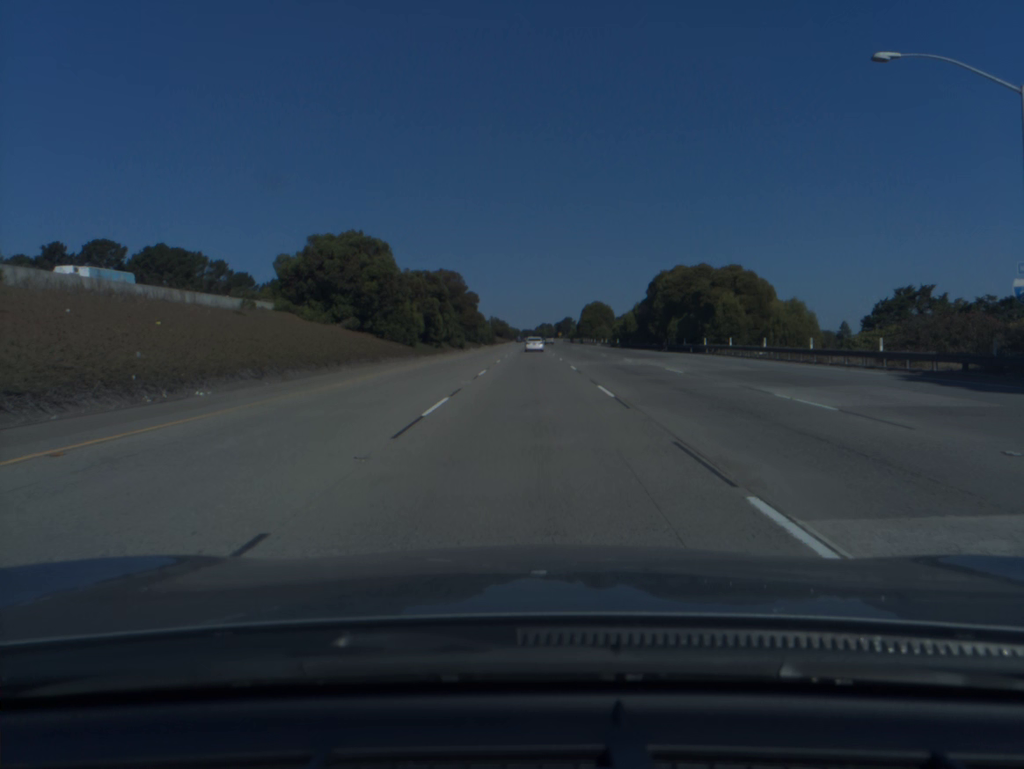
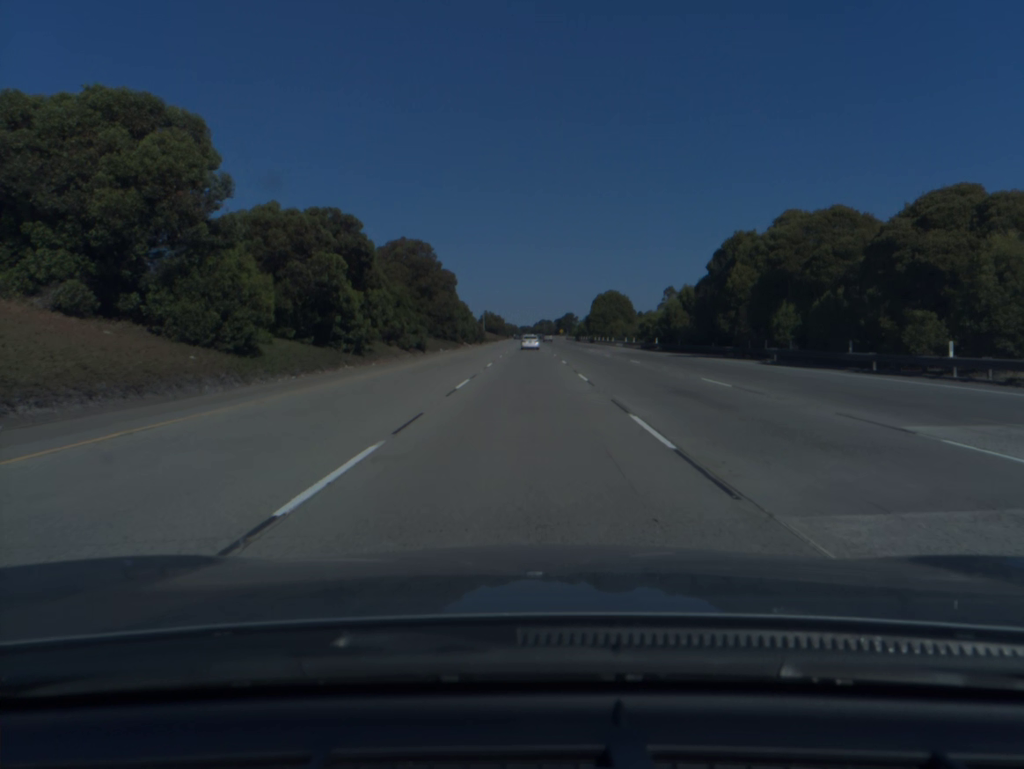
(+0.1, +36.6) m; 0°
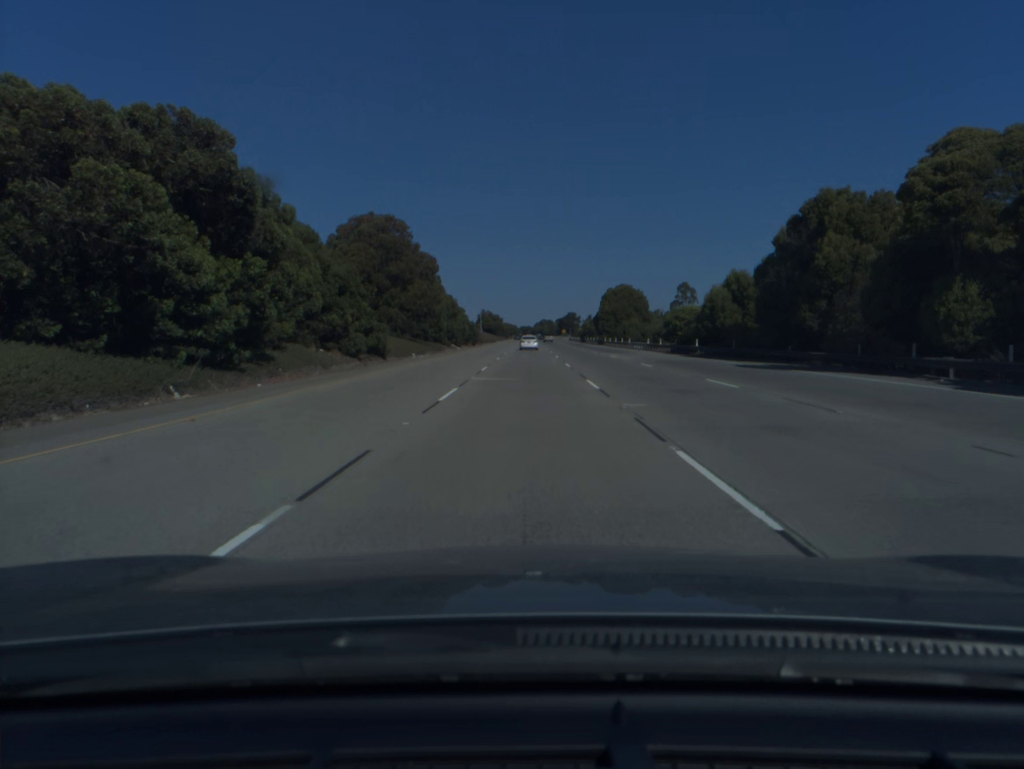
(0.0, +18.6) m; 0°
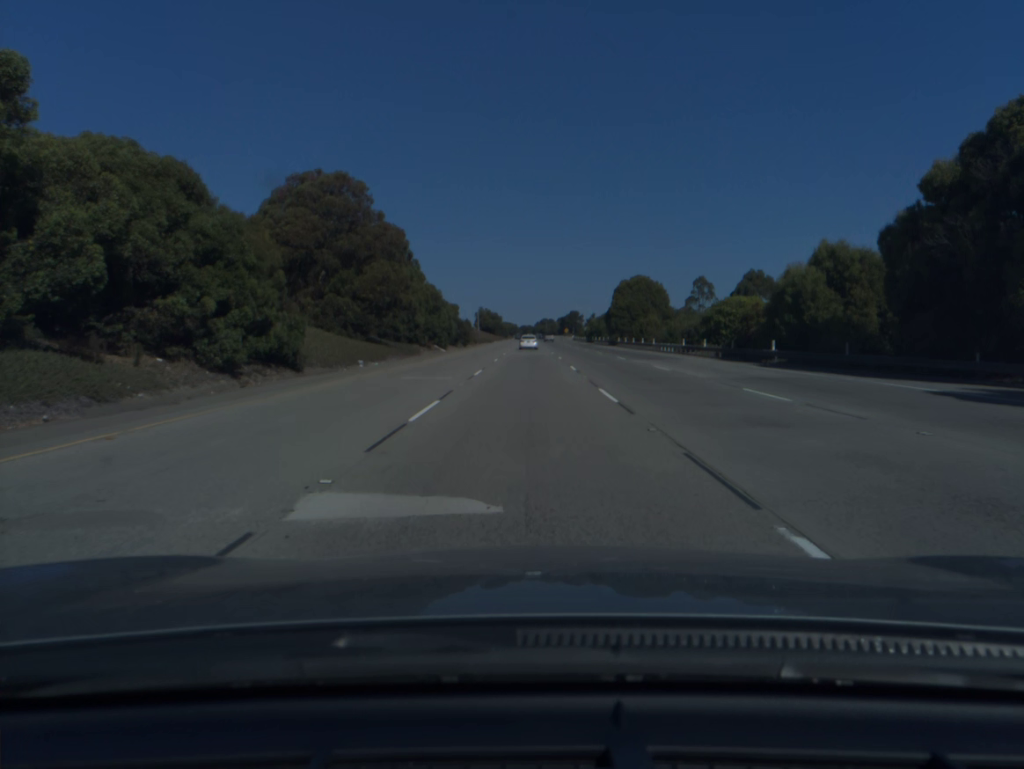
(0.0, +18.7) m; 0°
